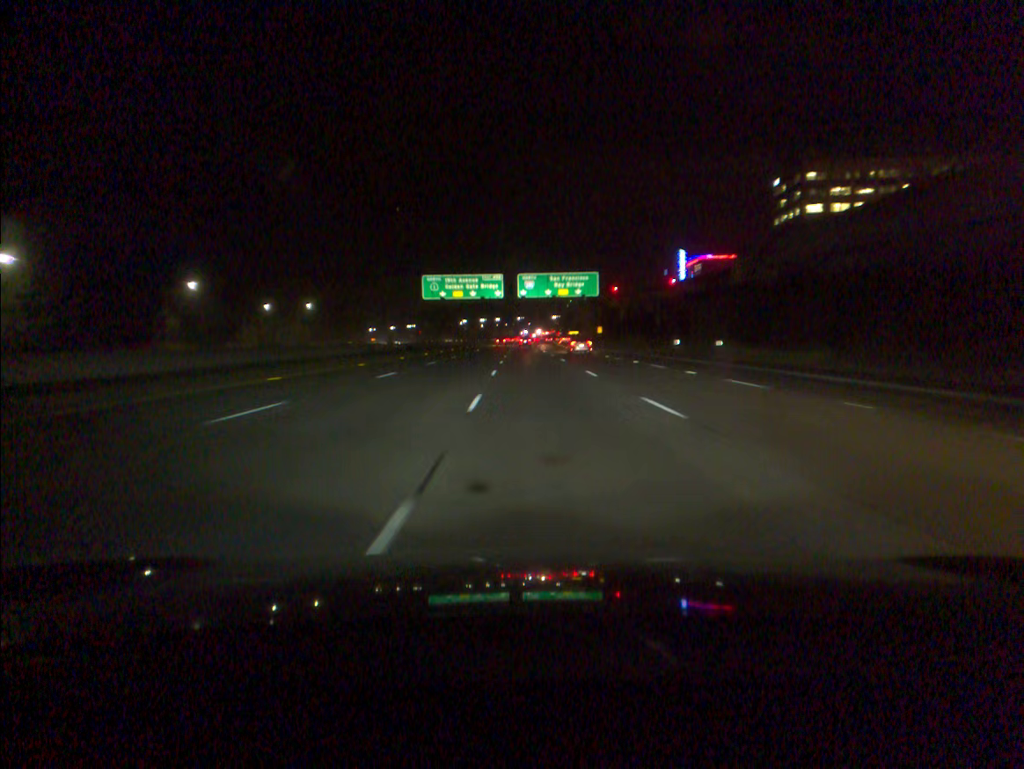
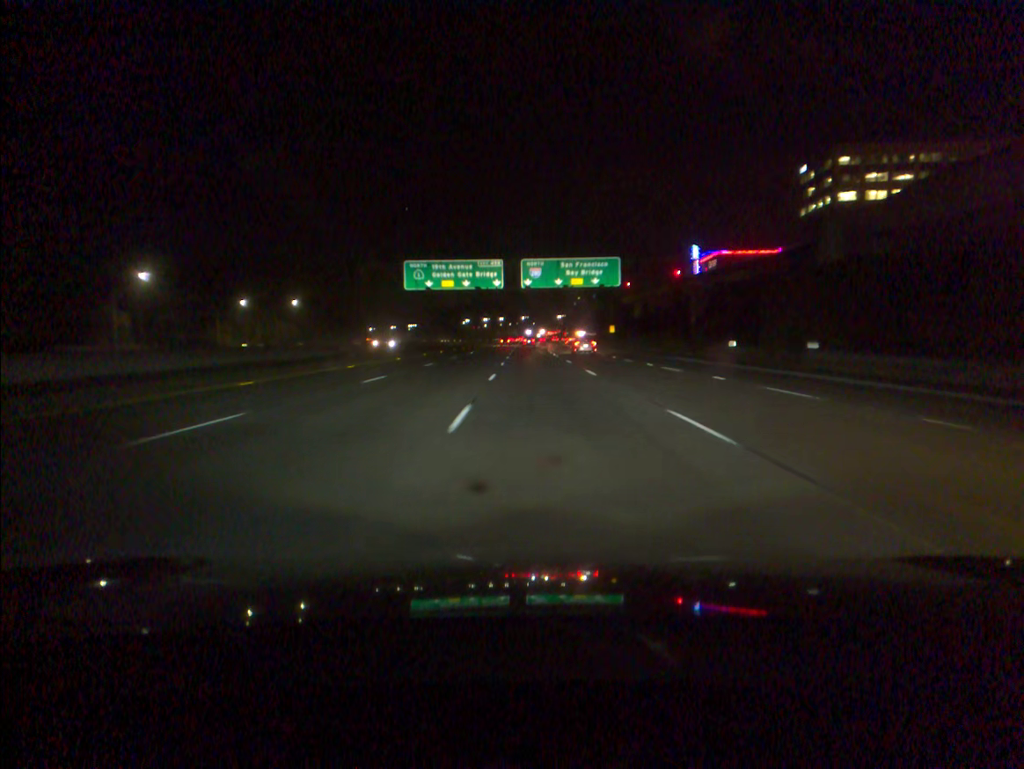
(-0.1, +17.8) m; 0°
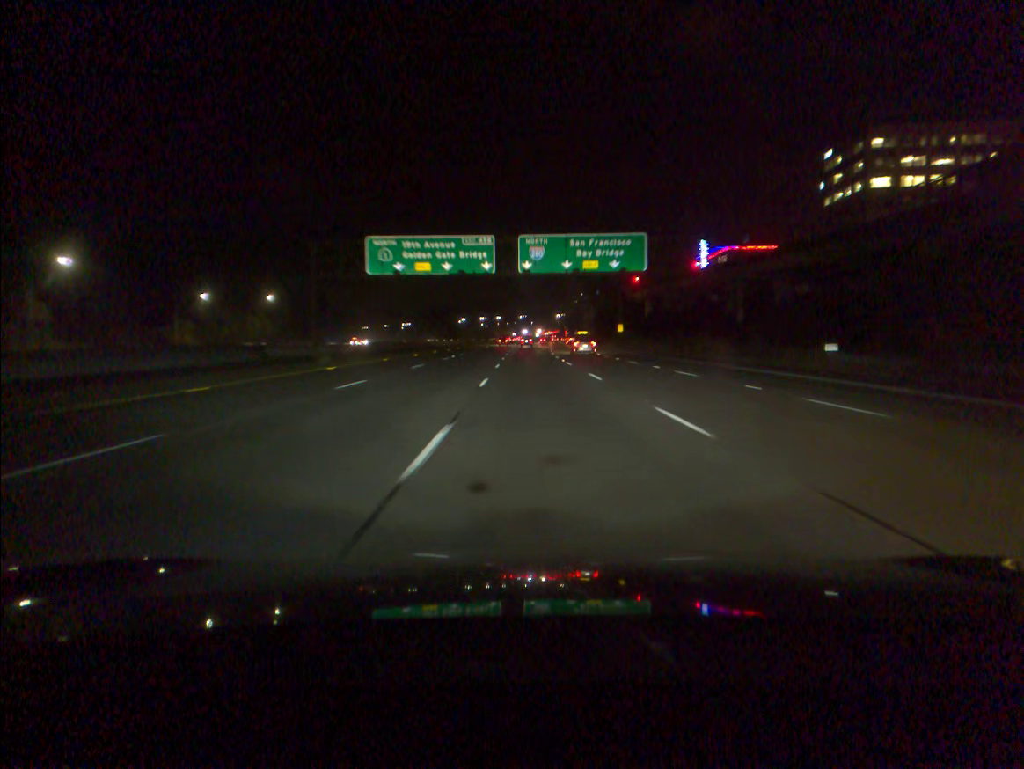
(0.0, +17.8) m; 0°
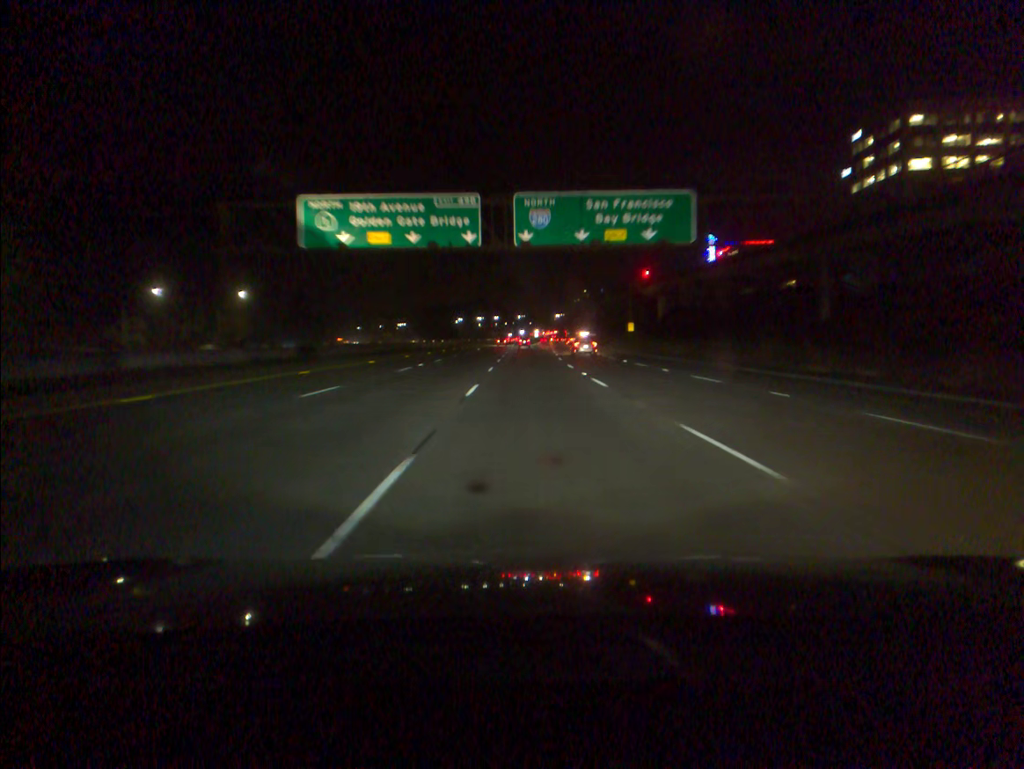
(0.0, +17.8) m; 0°
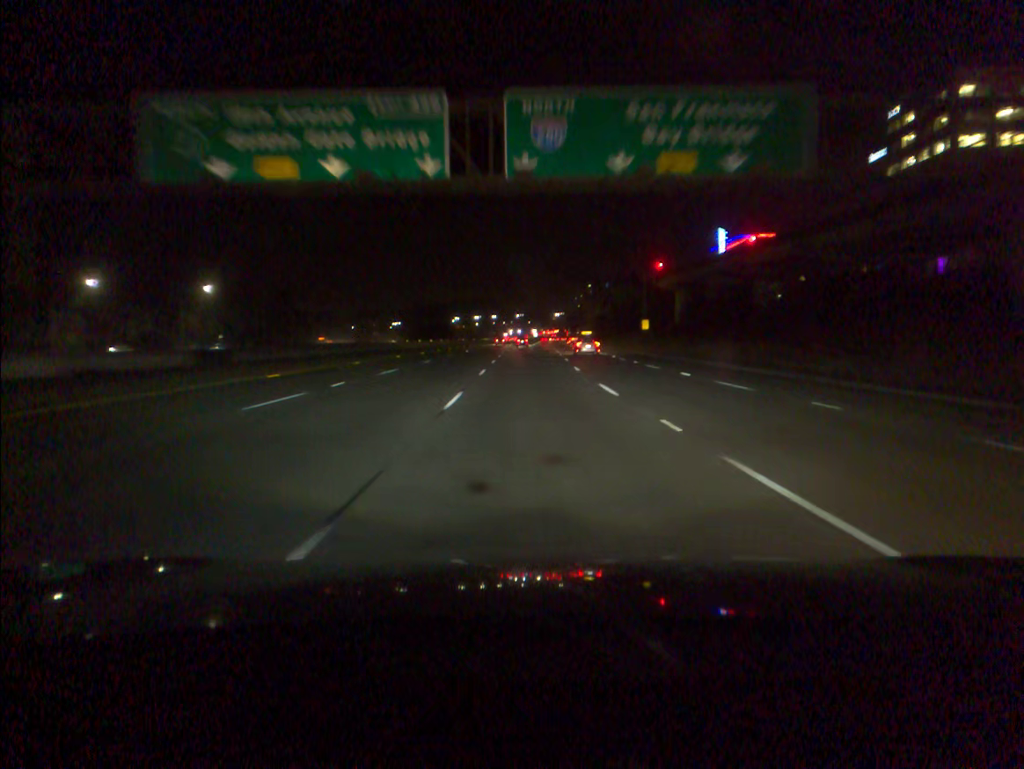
(0.0, +17.8) m; 0°
